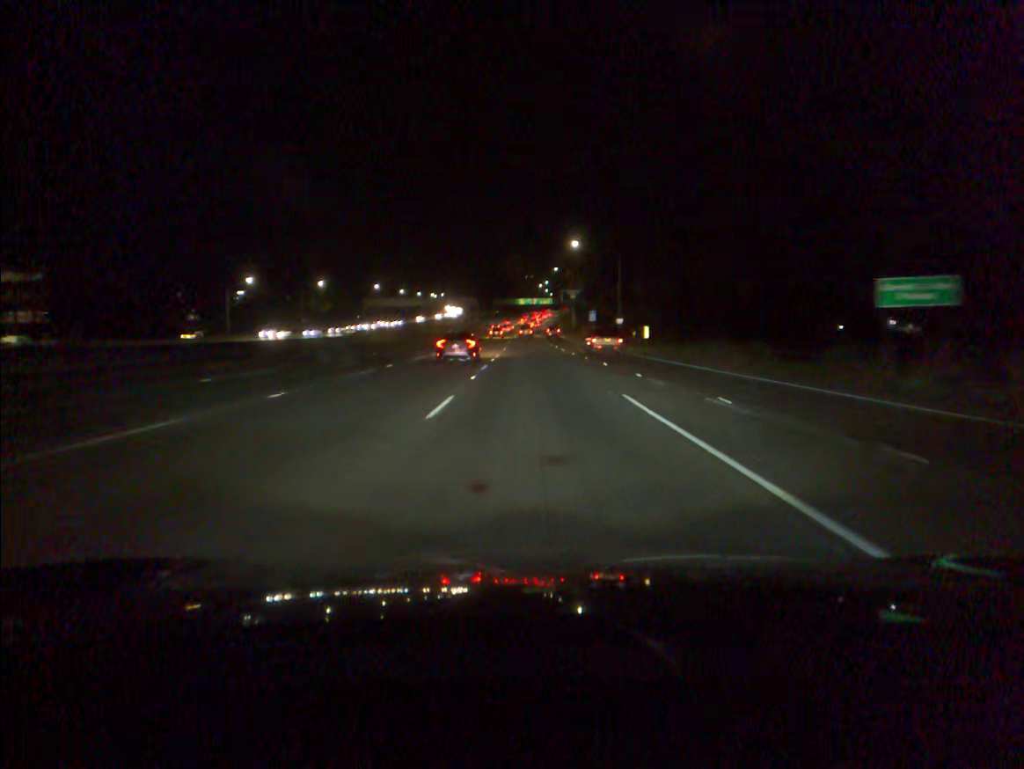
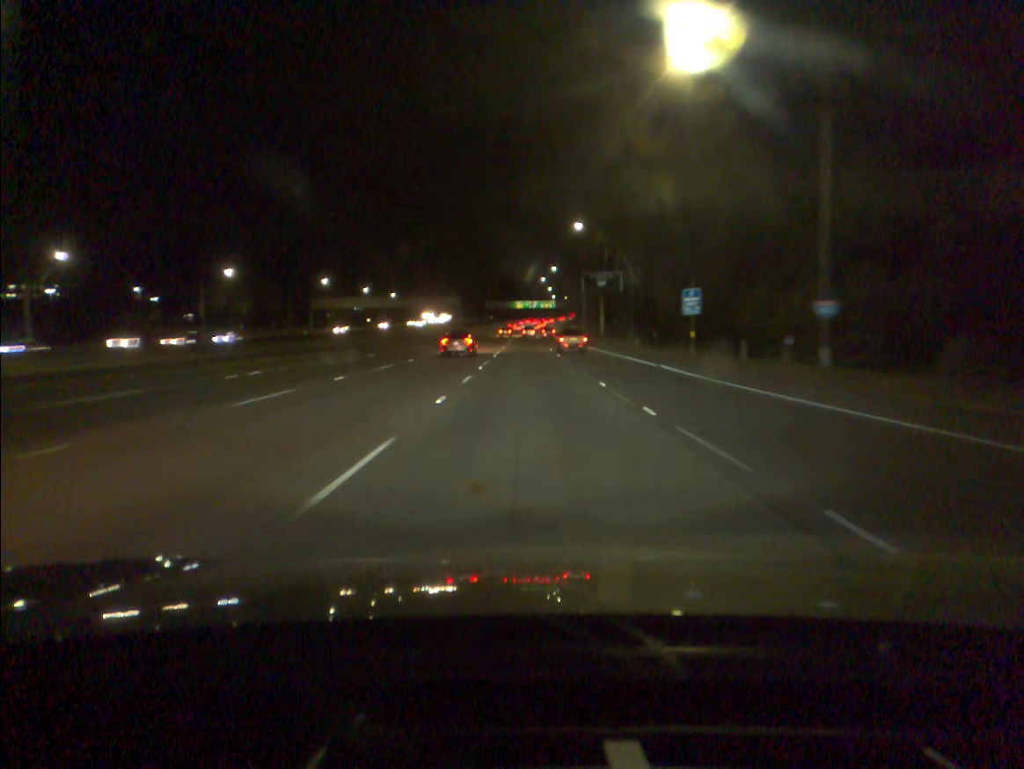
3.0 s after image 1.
(+0.2, +66.1) m; 0°
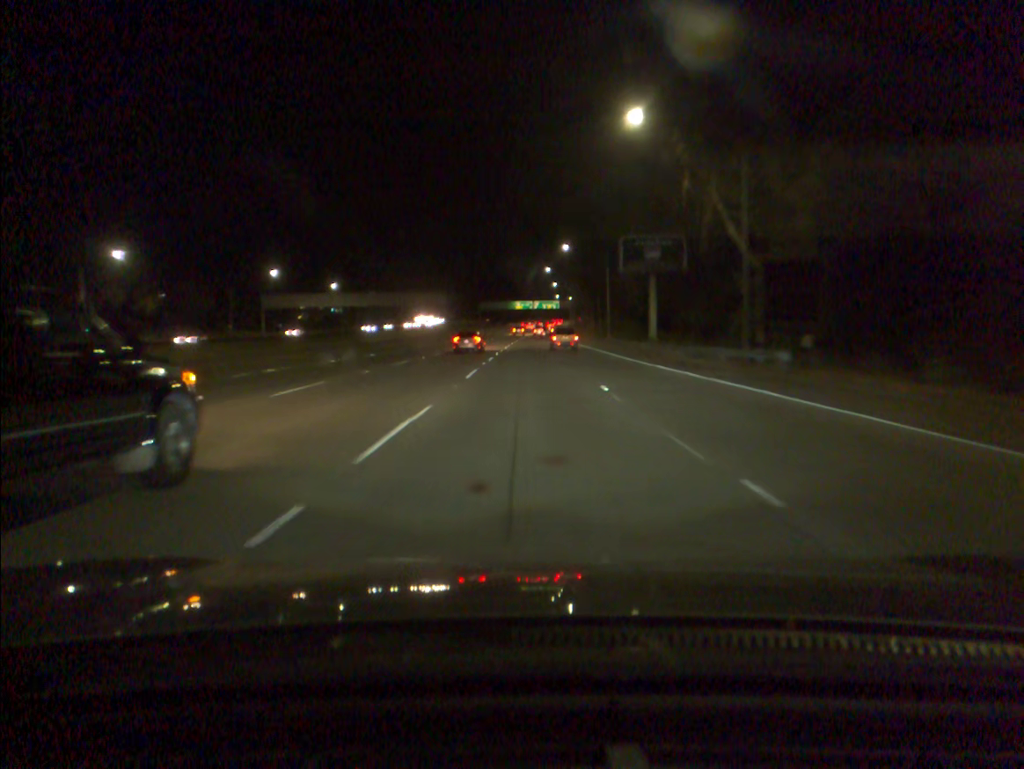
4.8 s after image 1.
(0.0, +40.0) m; 0°
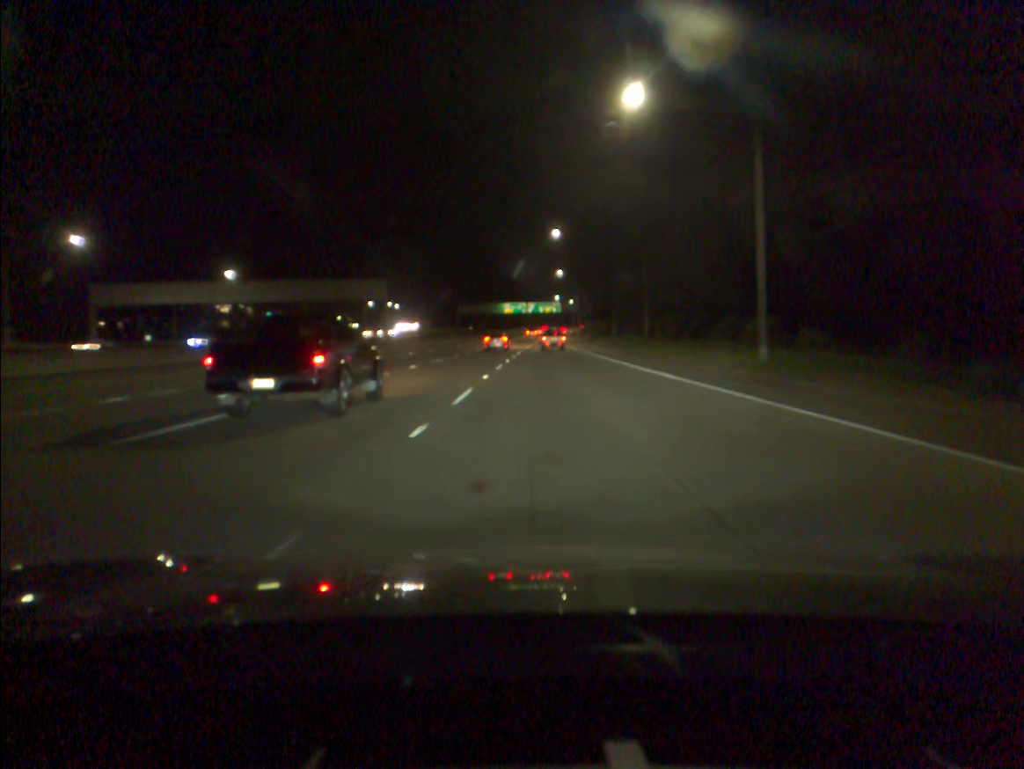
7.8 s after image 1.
(+0.2, +66.8) m; +1°
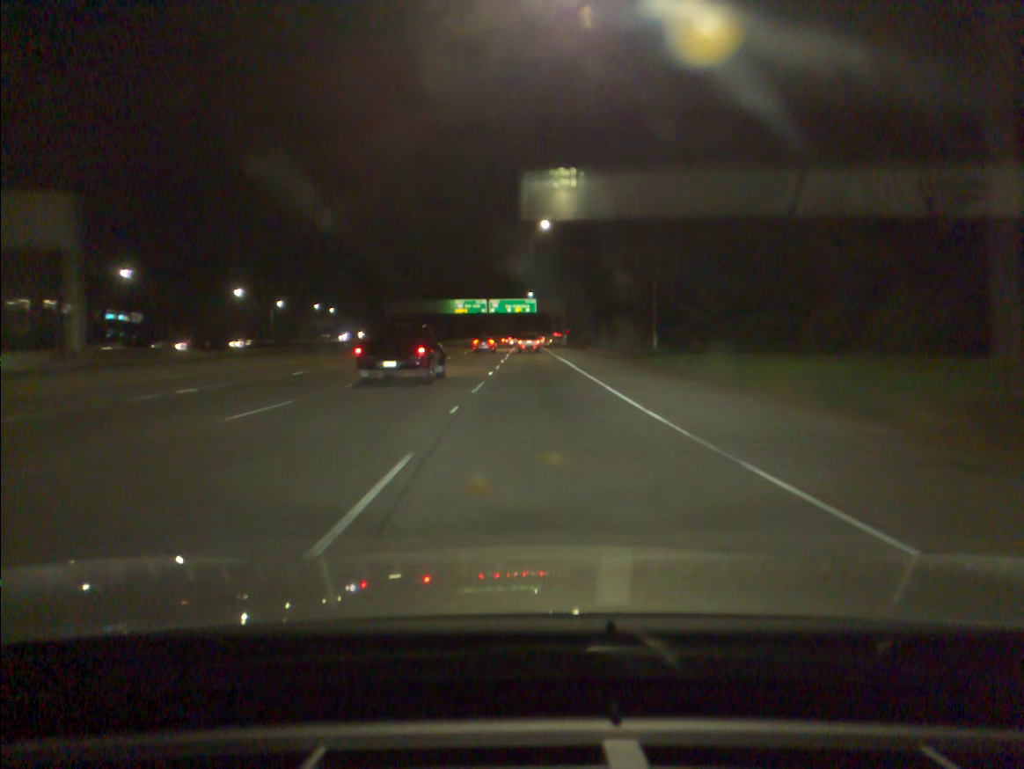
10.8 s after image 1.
(+1.5, +68.9) m; +2°
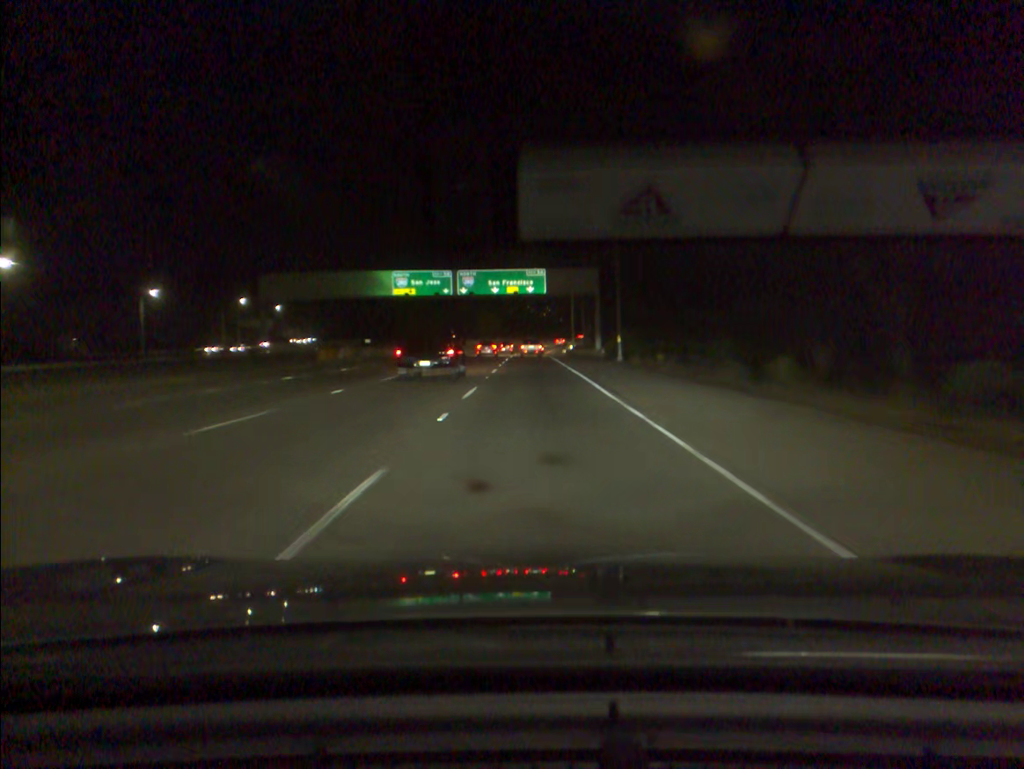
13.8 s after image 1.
(+0.3, +72.9) m; 0°
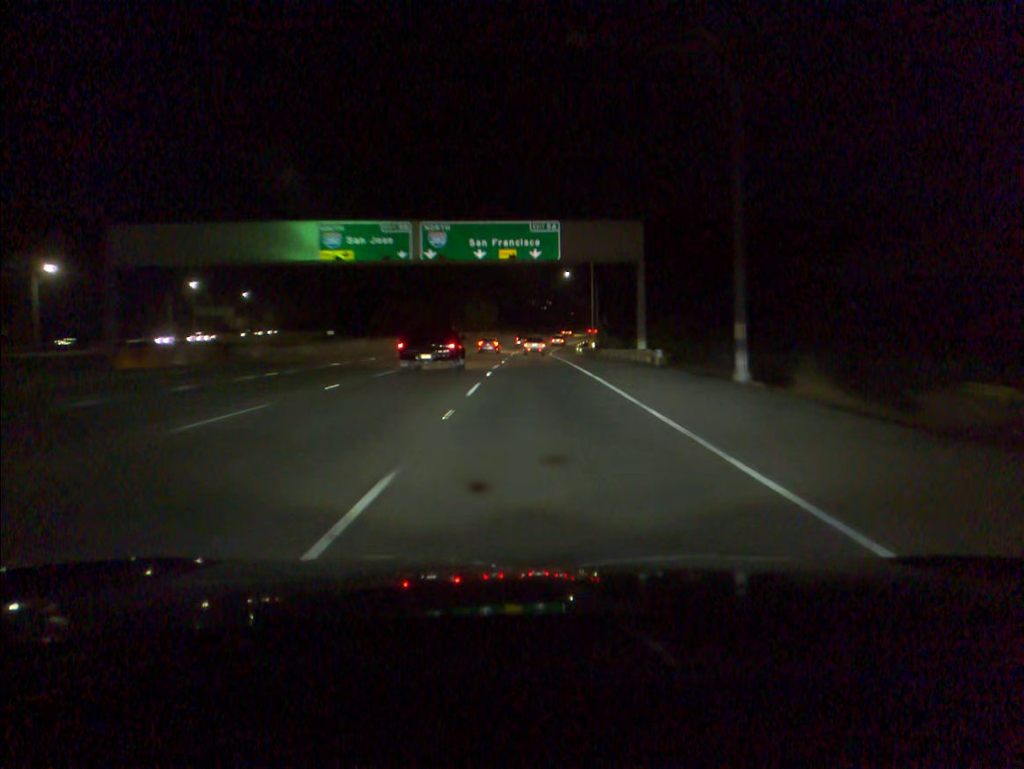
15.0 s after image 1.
(-0.1, +30.2) m; 0°
